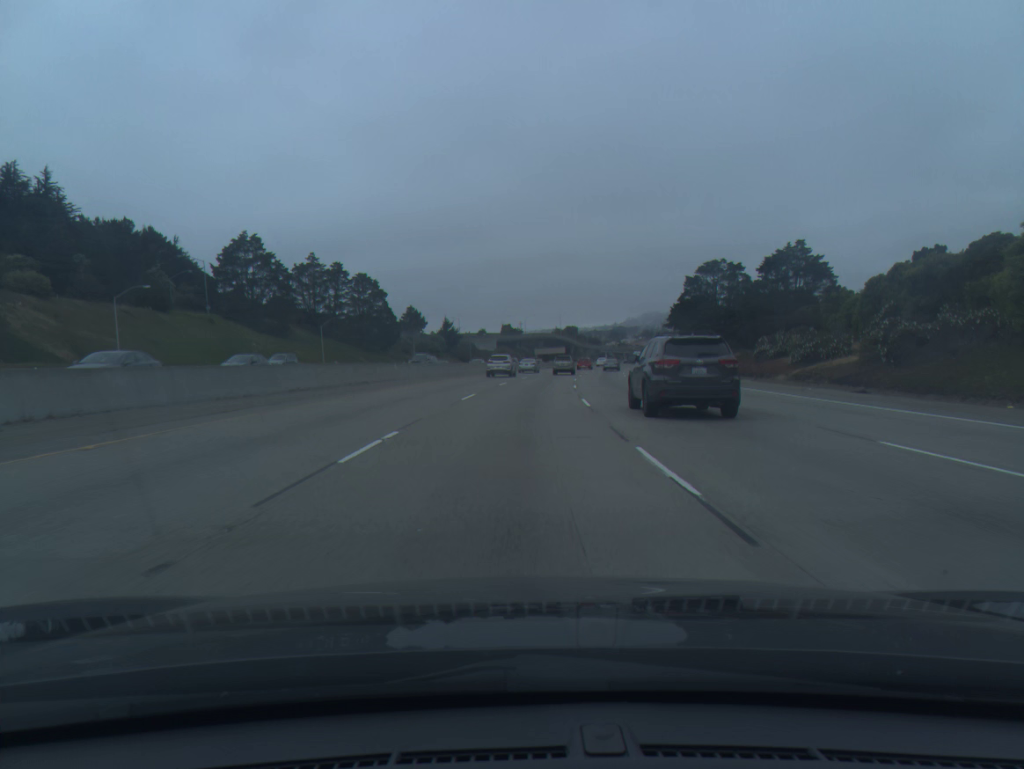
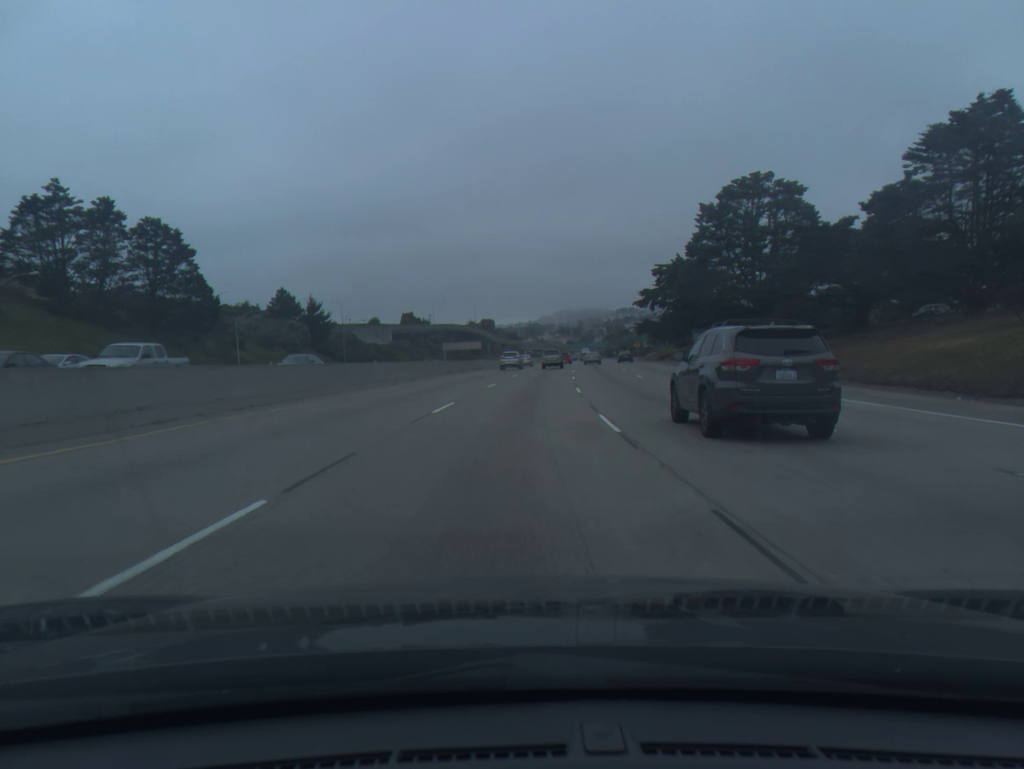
(+3.4, +64.9) m; +6°
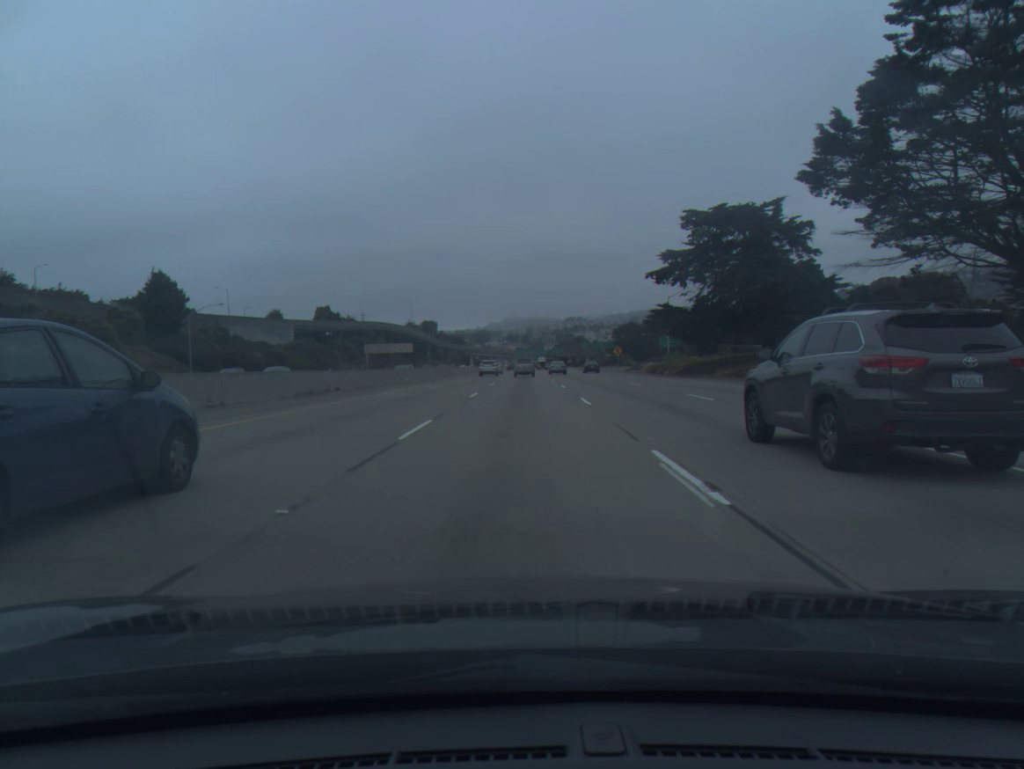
(+1.7, +48.9) m; +4°
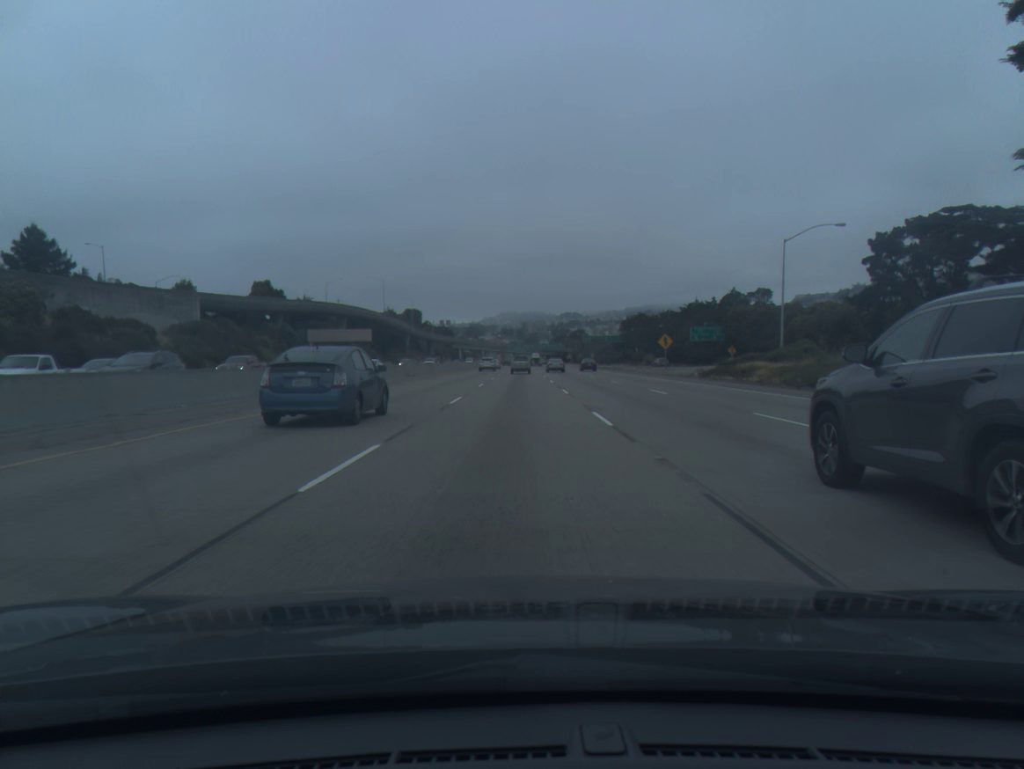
(+0.7, +49.3) m; +1°
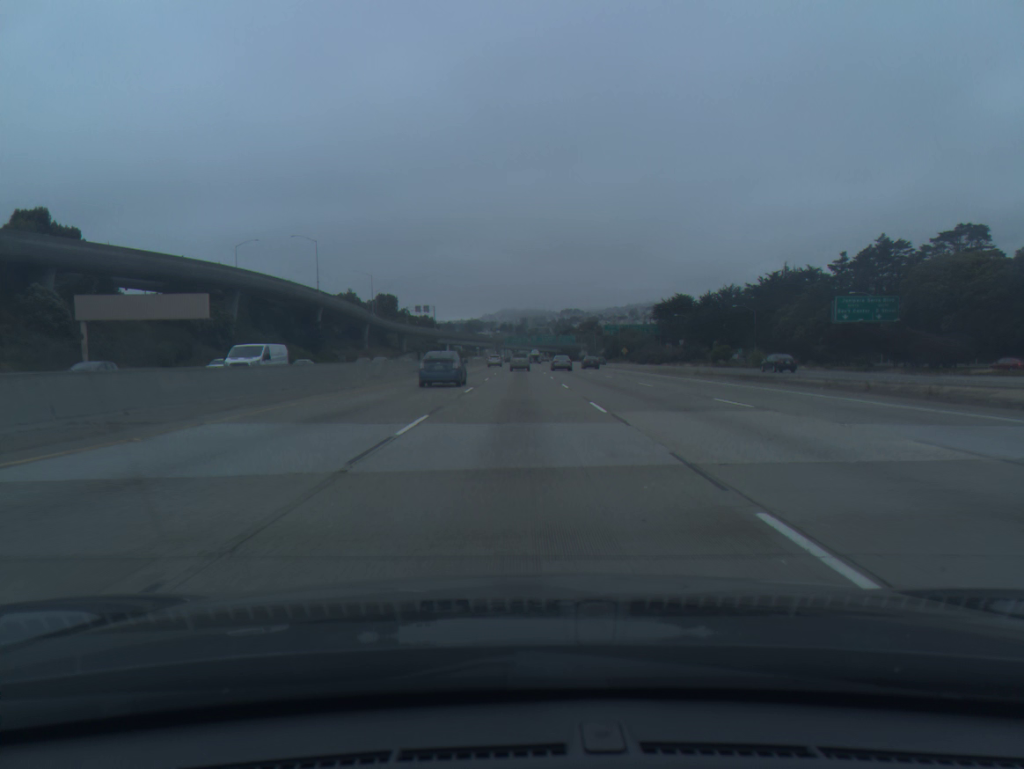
(+0.2, +83.0) m; 0°
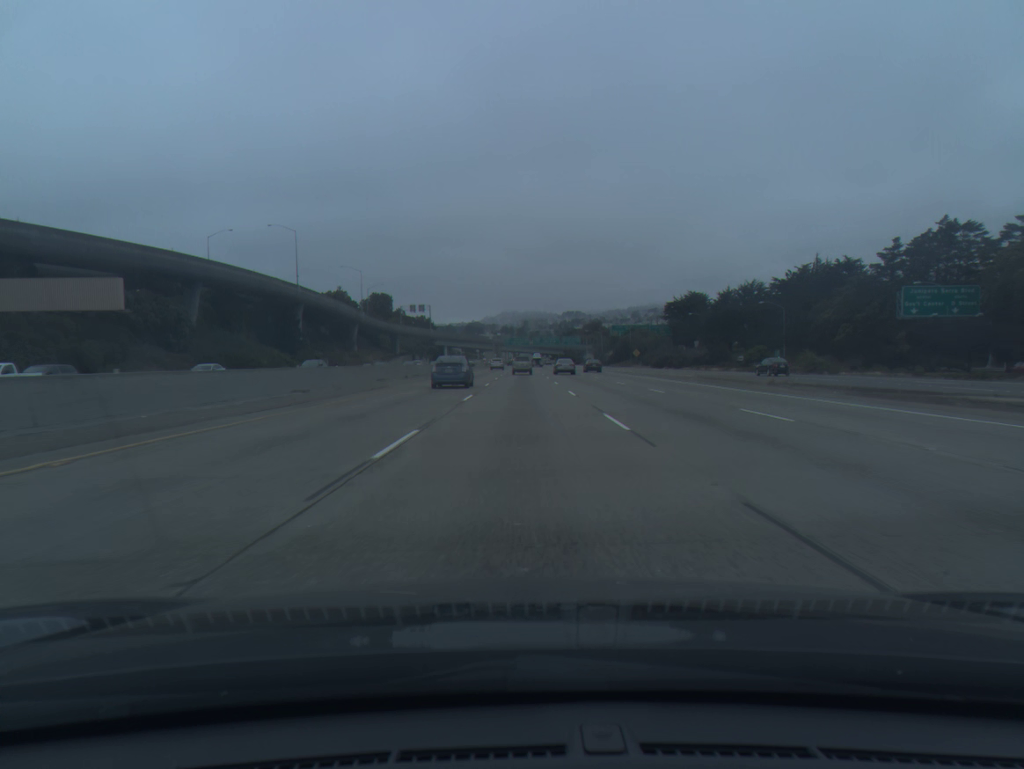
(0.0, +16.7) m; 0°
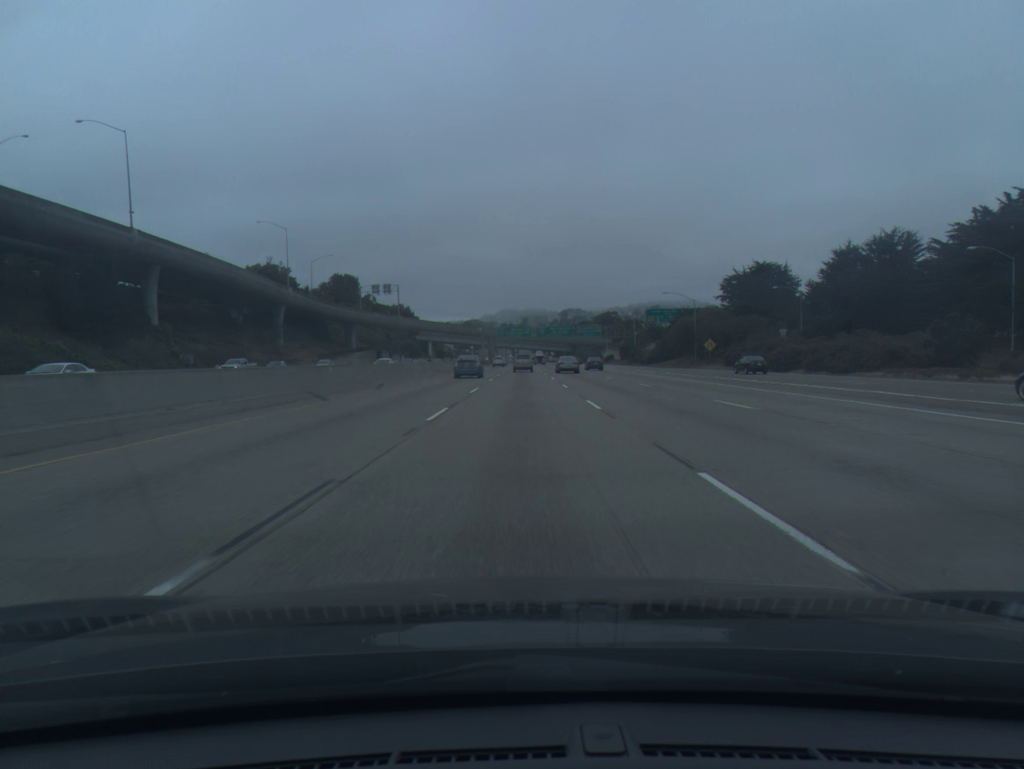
(+0.2, +66.9) m; 0°
